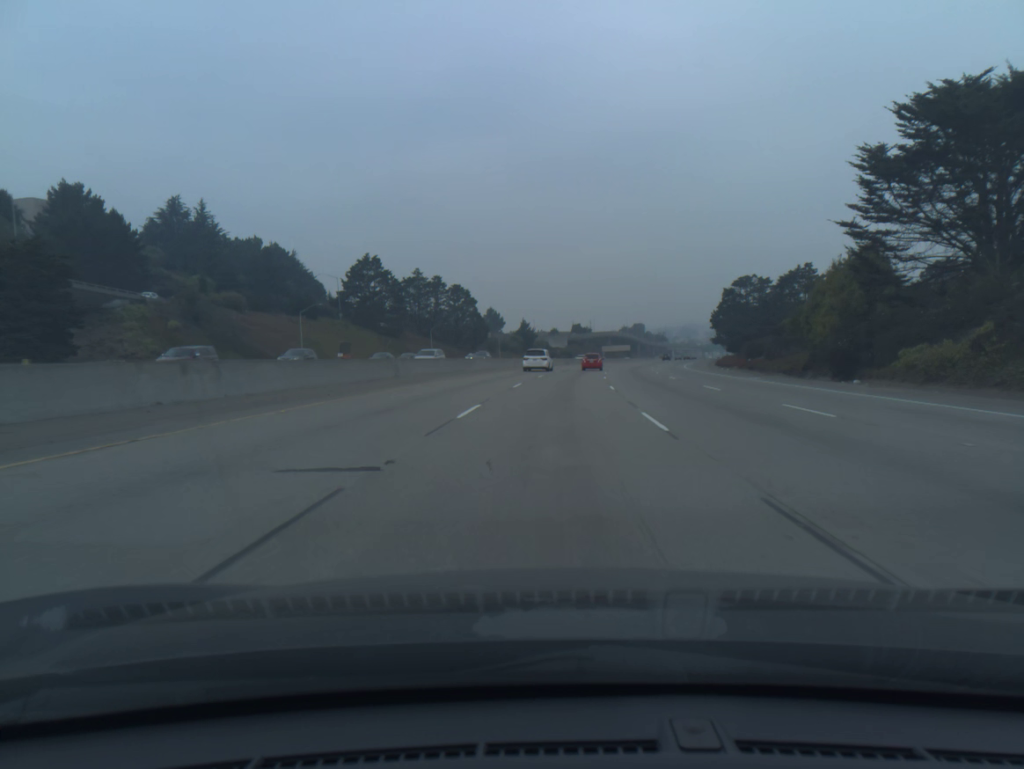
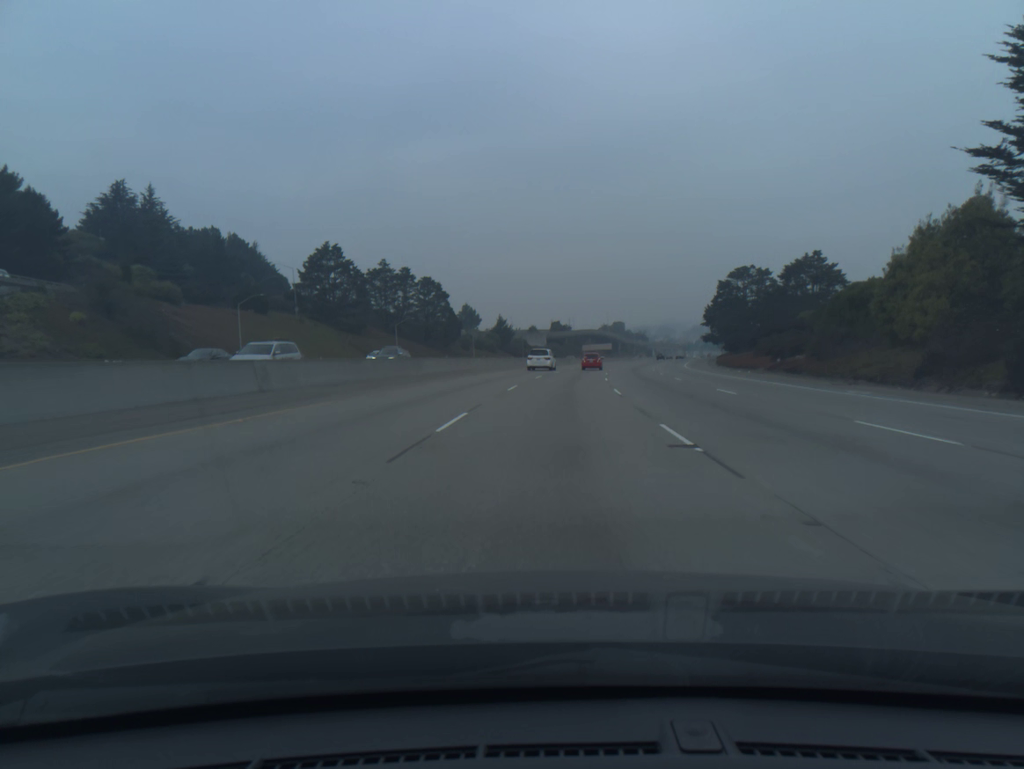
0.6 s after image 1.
(+0.2, +17.0) m; +2°
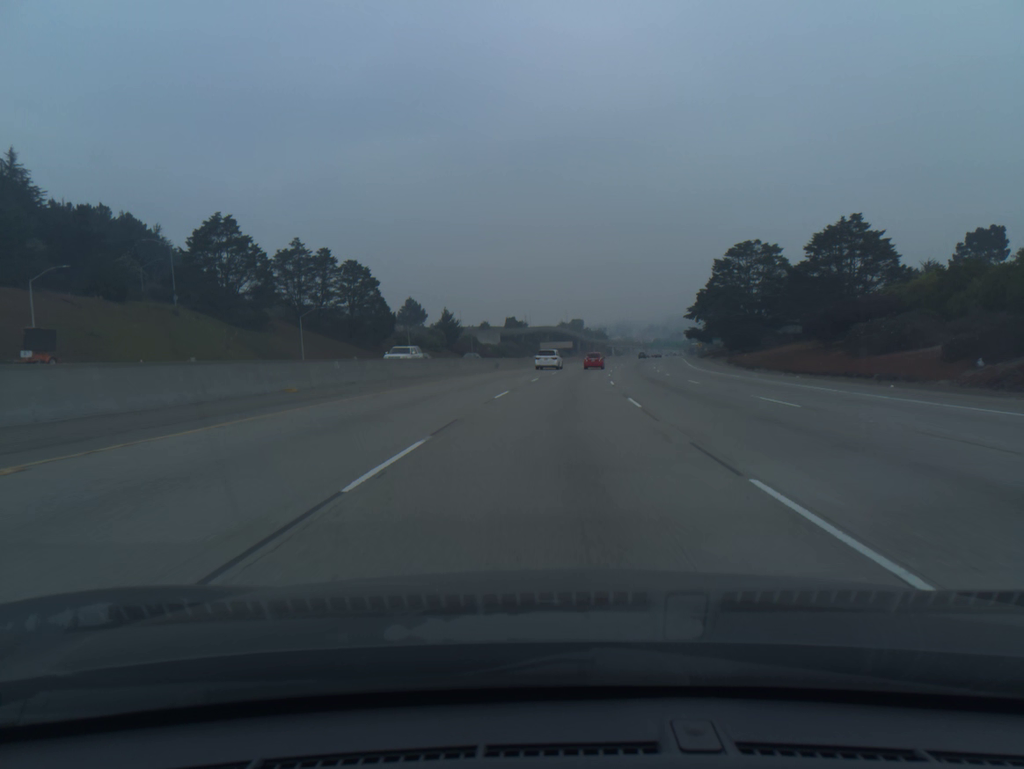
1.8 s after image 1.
(+1.0, +34.4) m; +3°
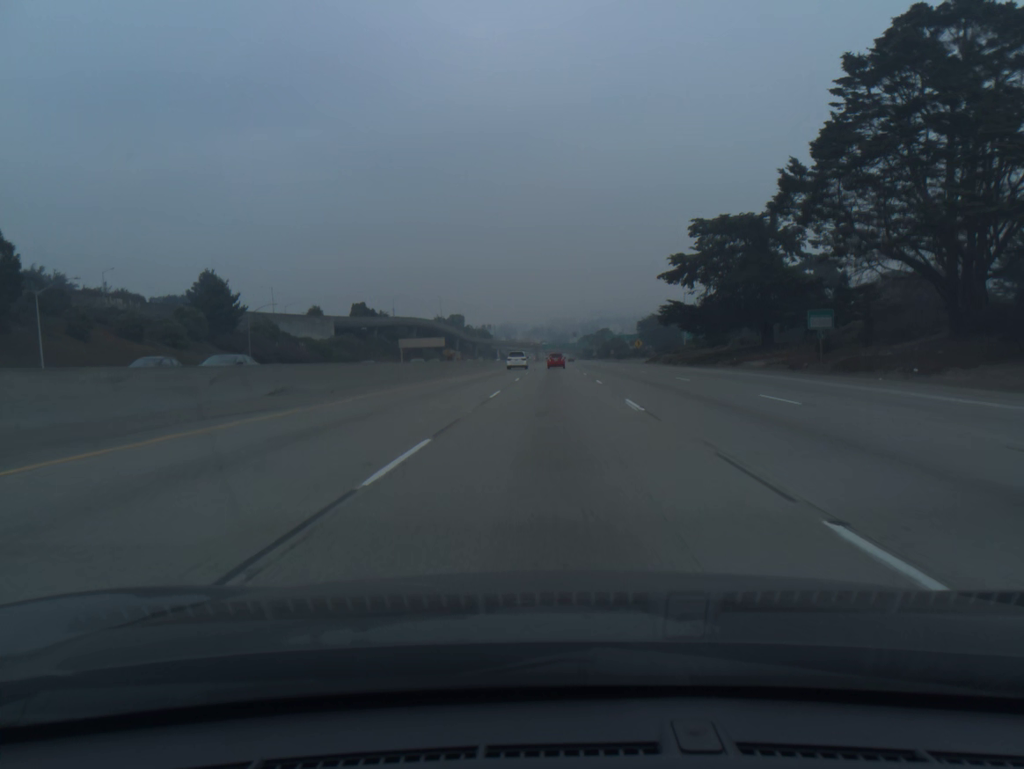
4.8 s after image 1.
(+6.6, +87.1) m; +8°
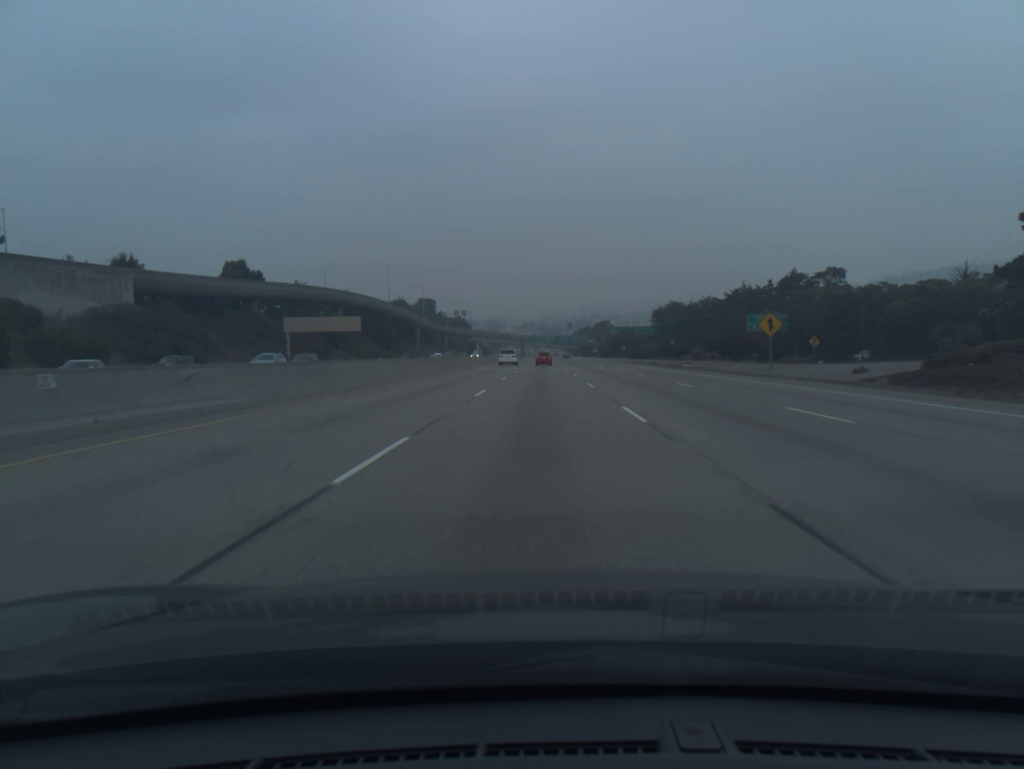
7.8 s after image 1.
(+1.6, +88.1) m; +1°
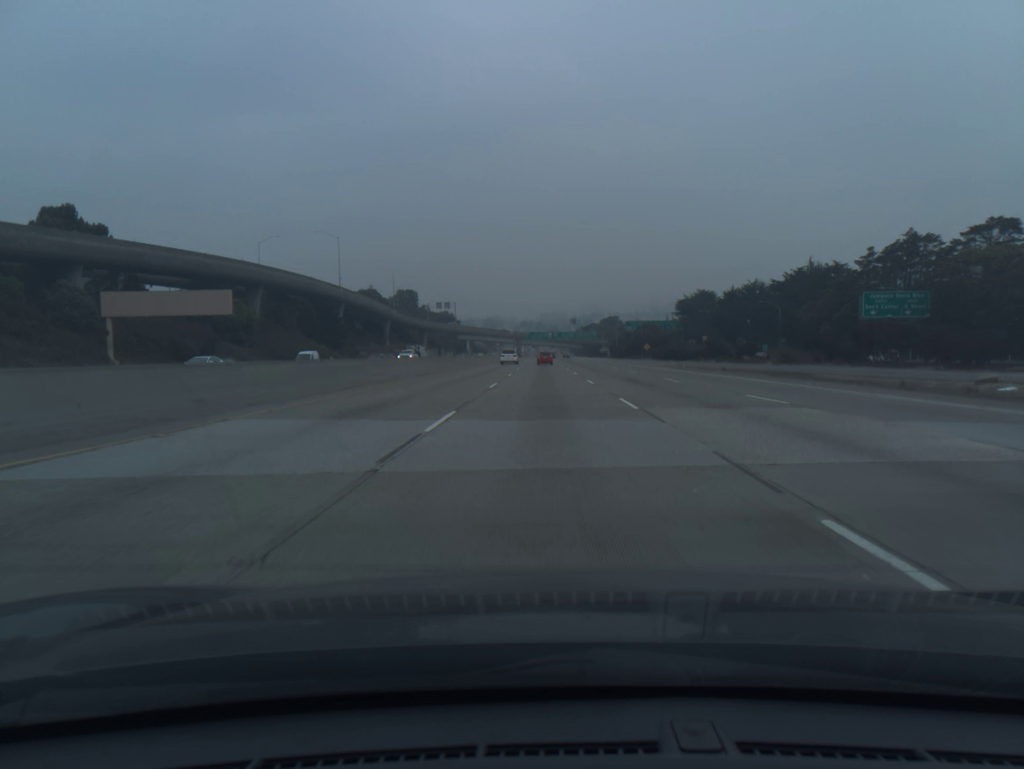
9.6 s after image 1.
(-0.1, +54.1) m; 0°
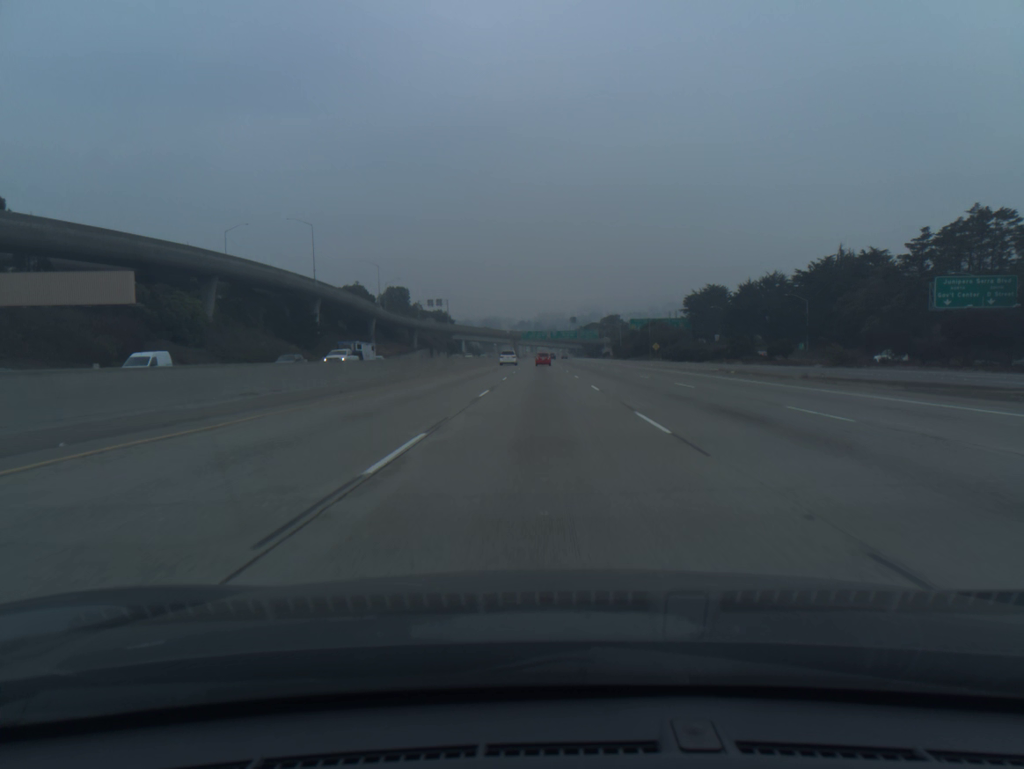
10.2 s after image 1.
(0.0, +18.3) m; 0°
